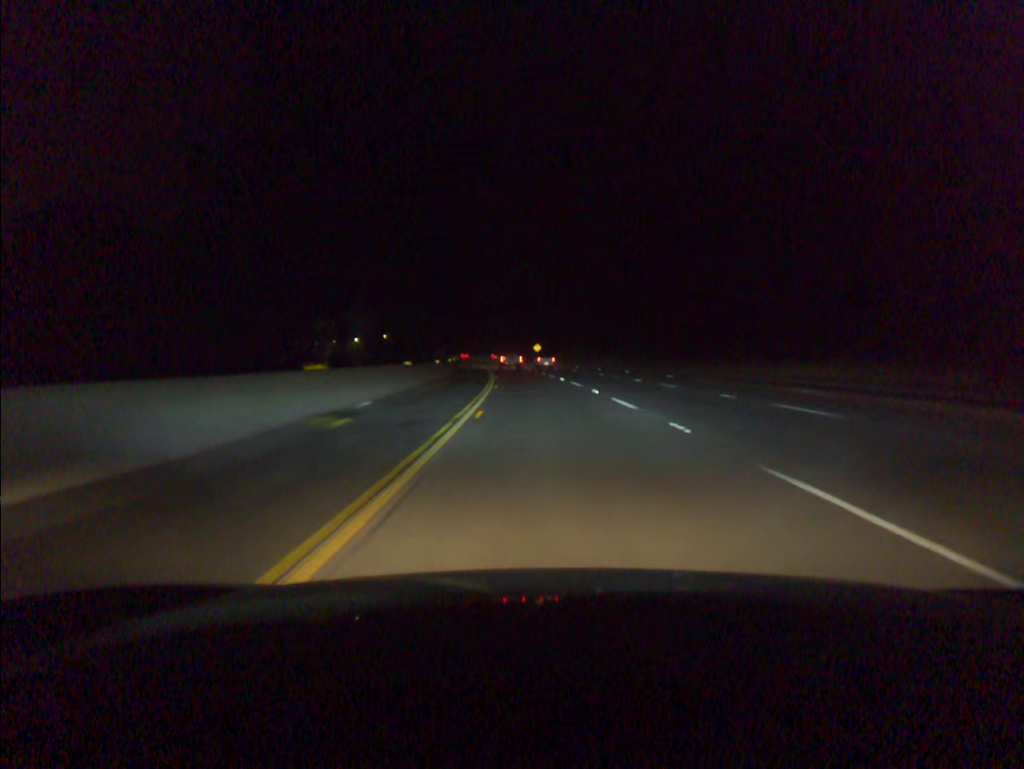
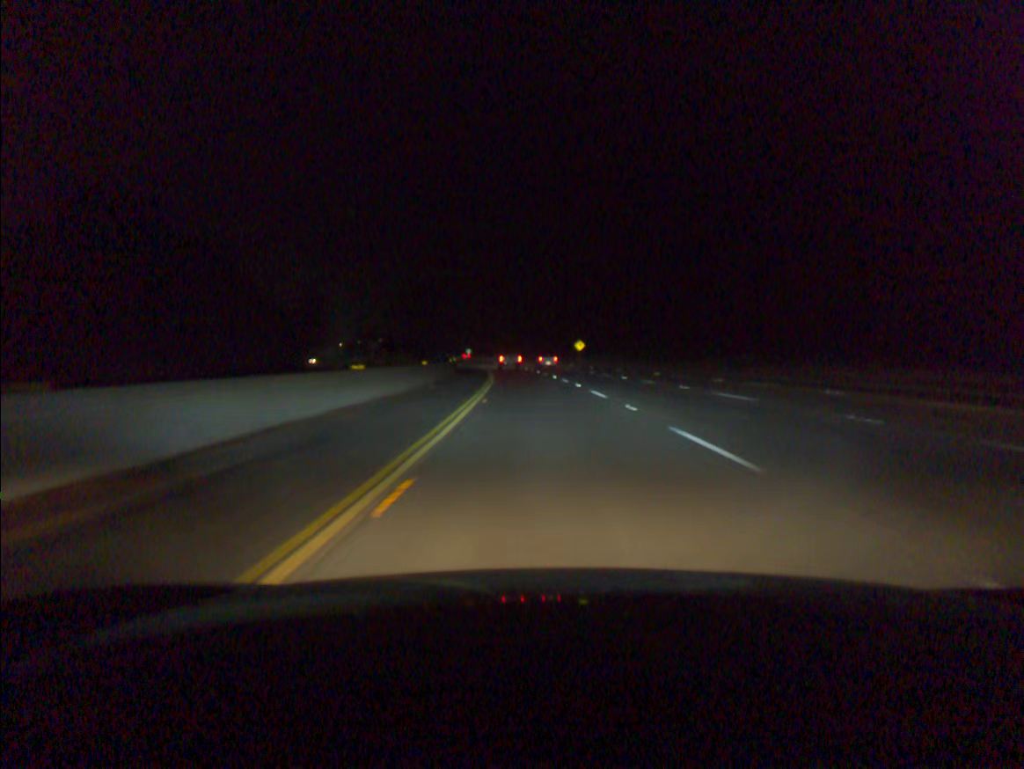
(-0.9, +38.6) m; -3°
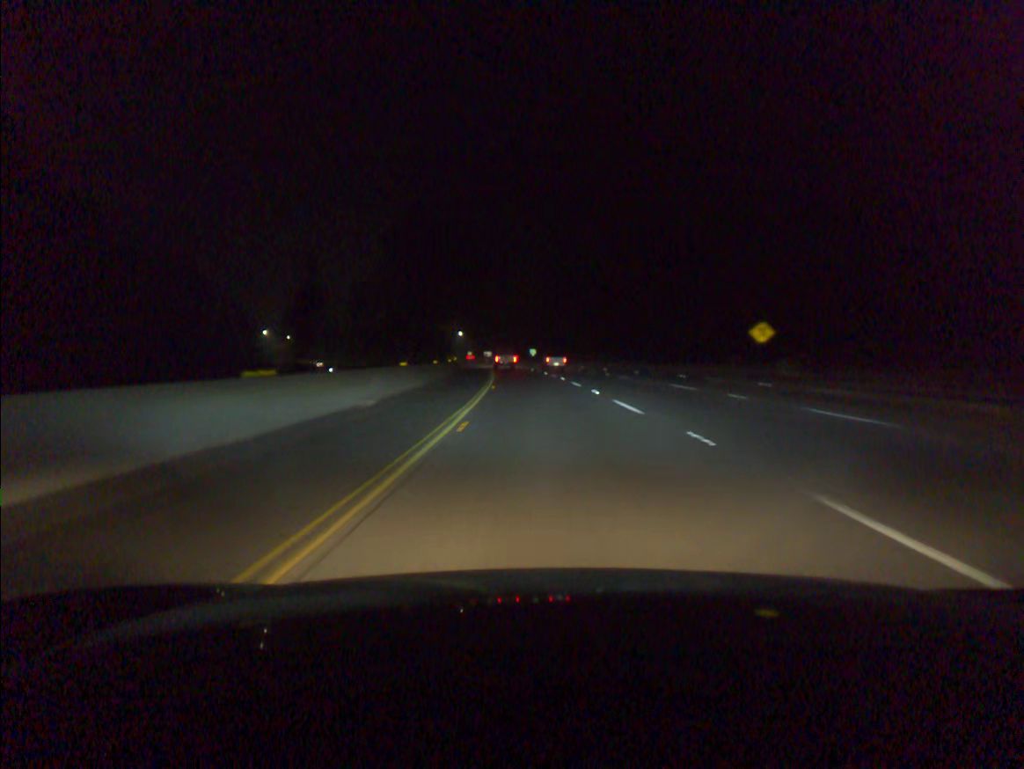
(-4.0, +78.6) m; -6°
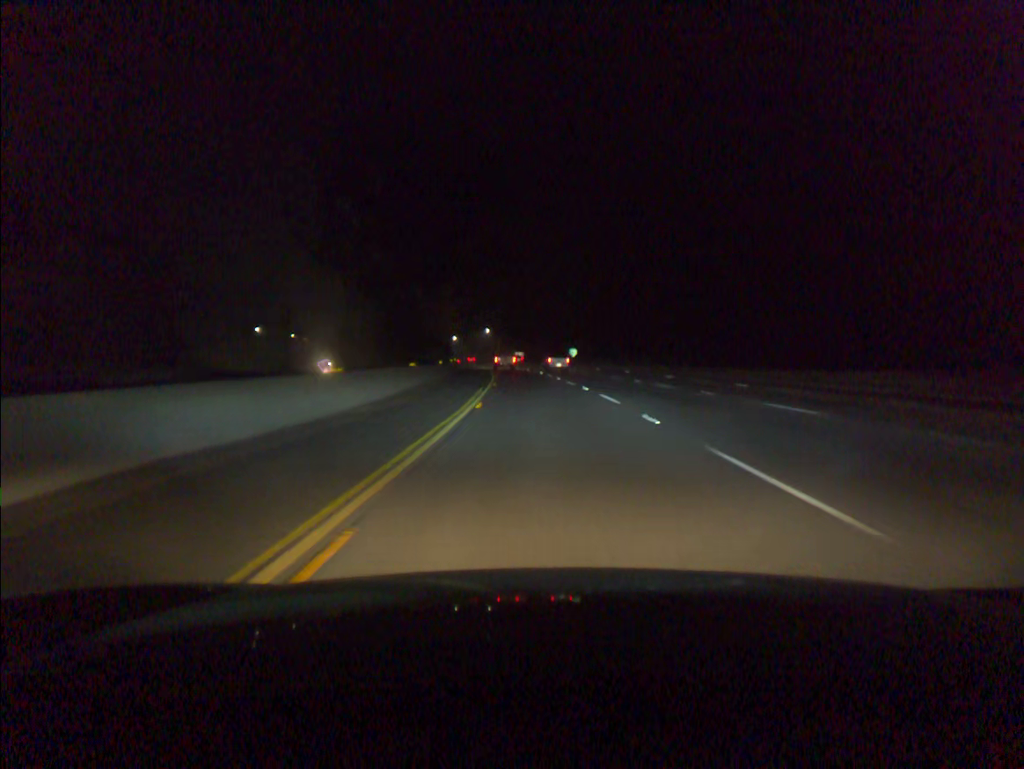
(-1.0, +40.1) m; -3°
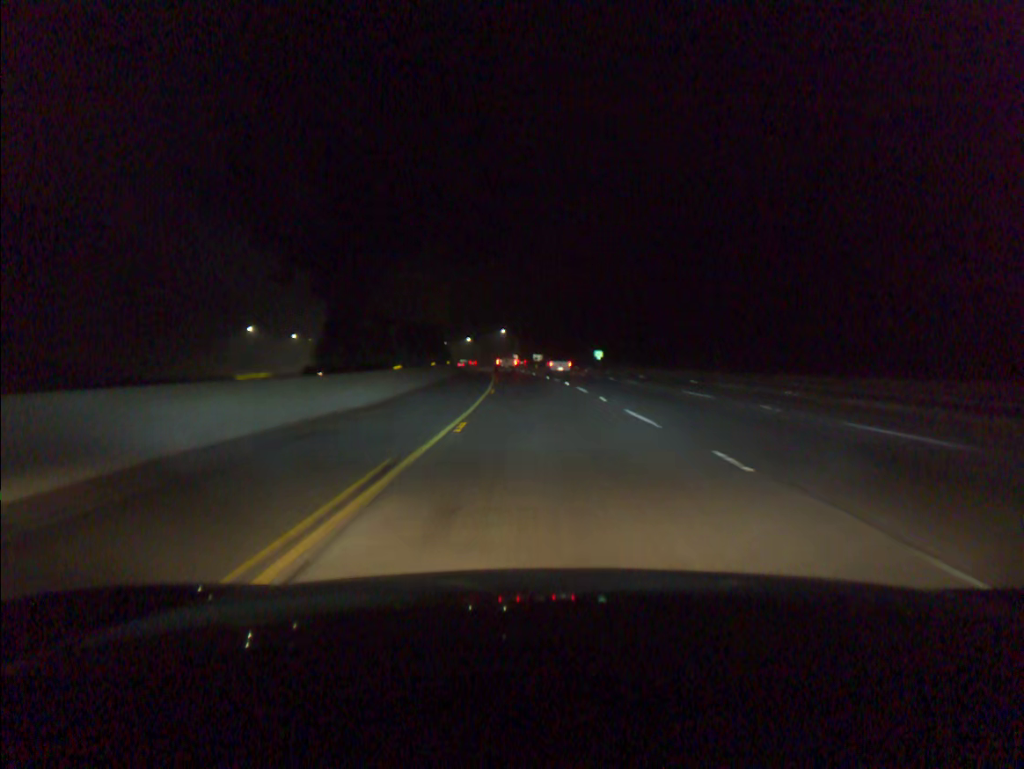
(-0.2, +20.2) m; -1°
